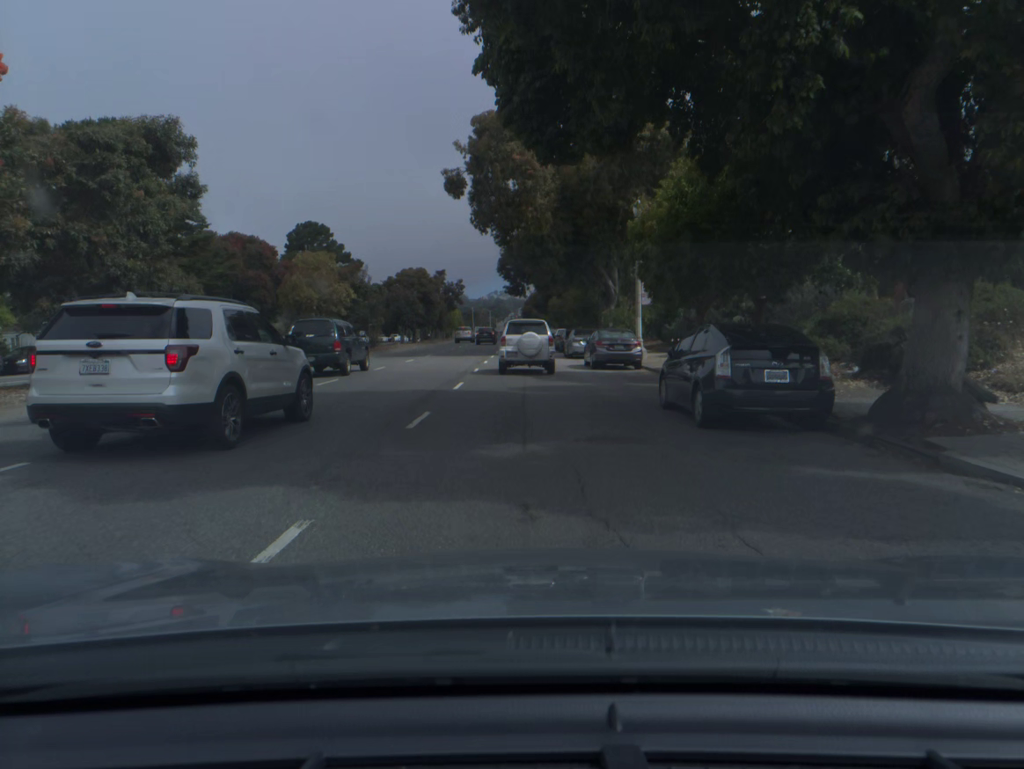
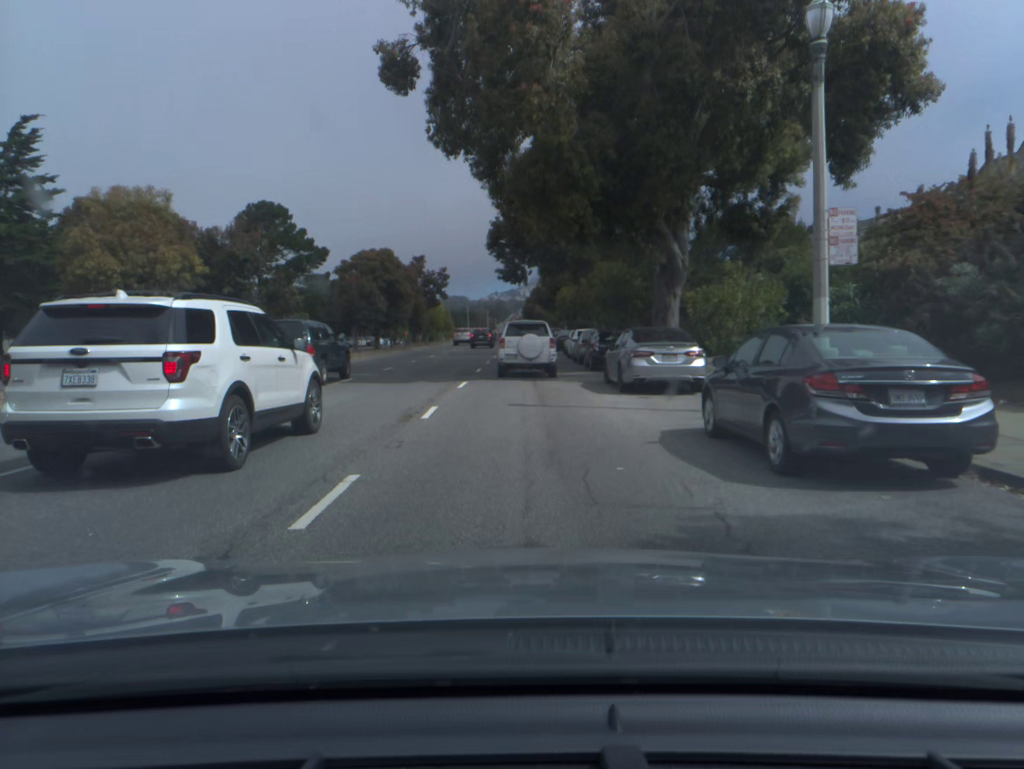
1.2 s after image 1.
(0.0, +20.3) m; 0°
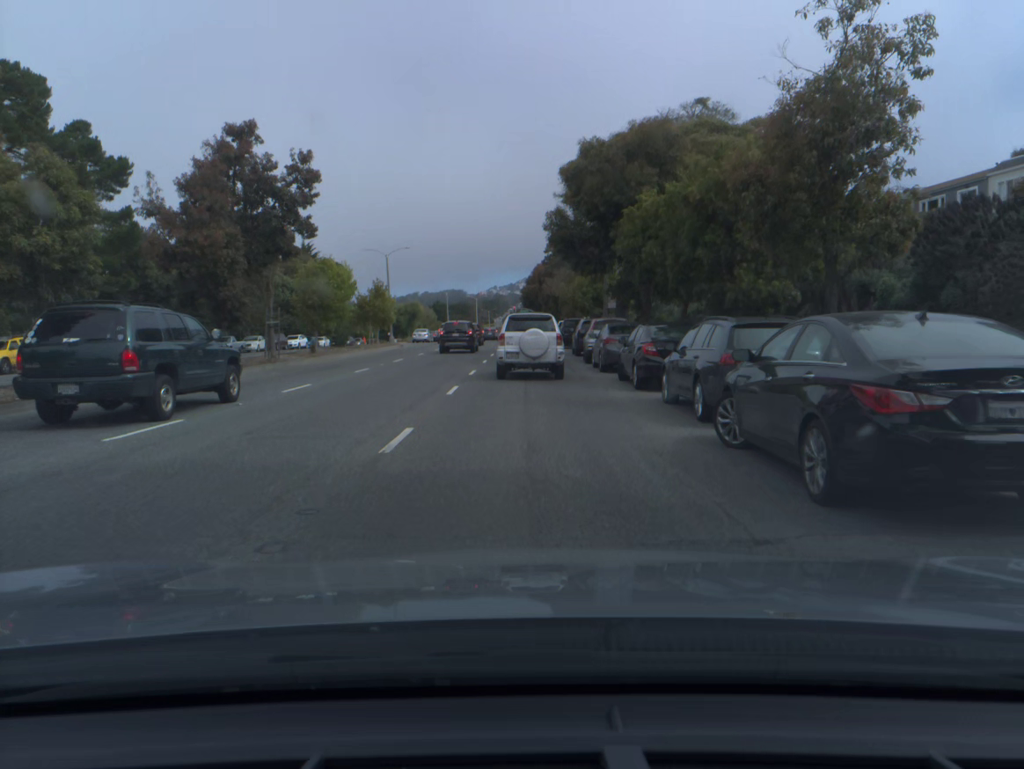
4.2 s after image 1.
(-0.1, +48.5) m; 0°
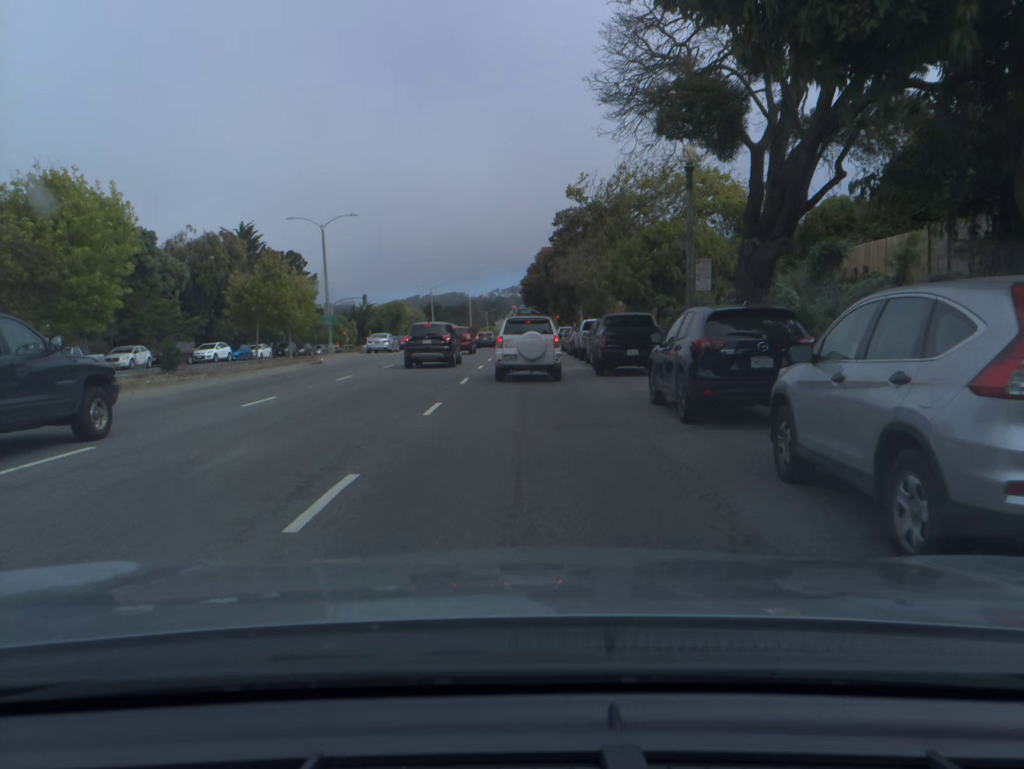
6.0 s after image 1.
(+0.2, +24.4) m; 0°
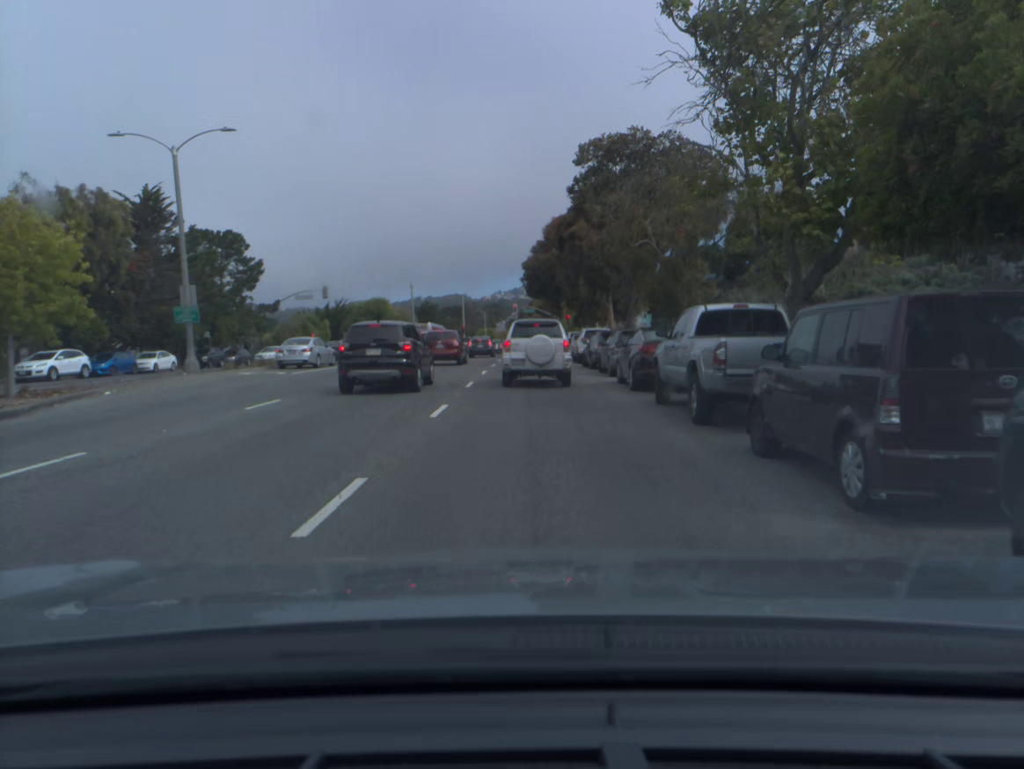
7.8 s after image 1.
(-0.1, +22.5) m; 0°
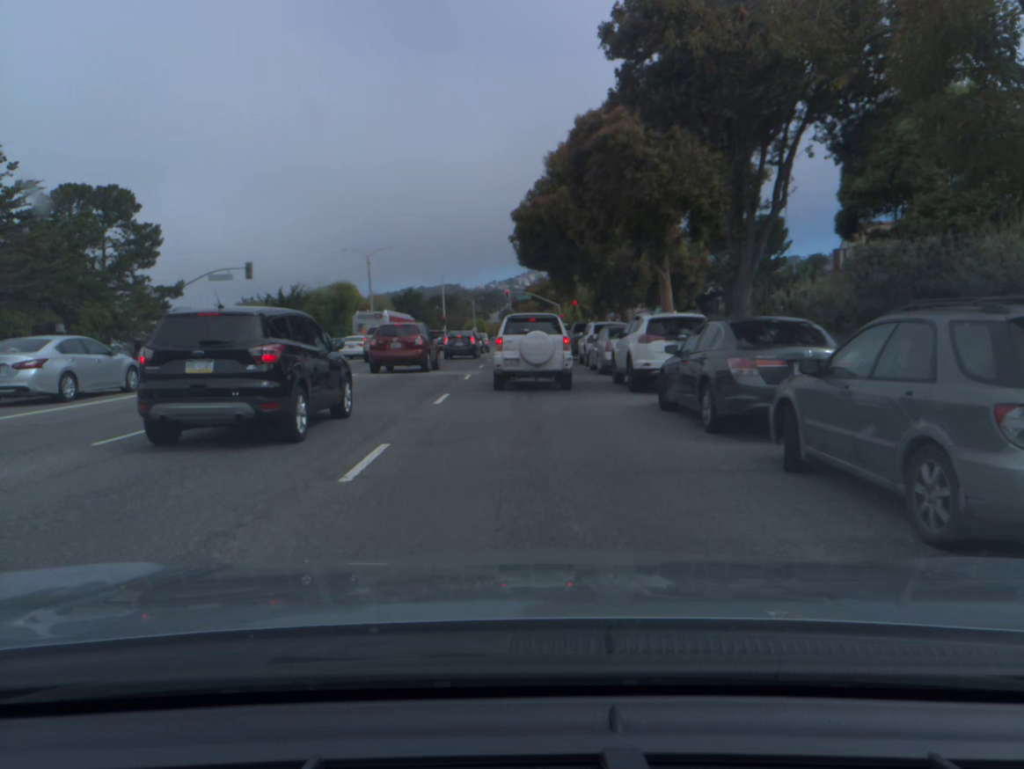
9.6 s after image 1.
(+0.1, +19.7) m; 0°
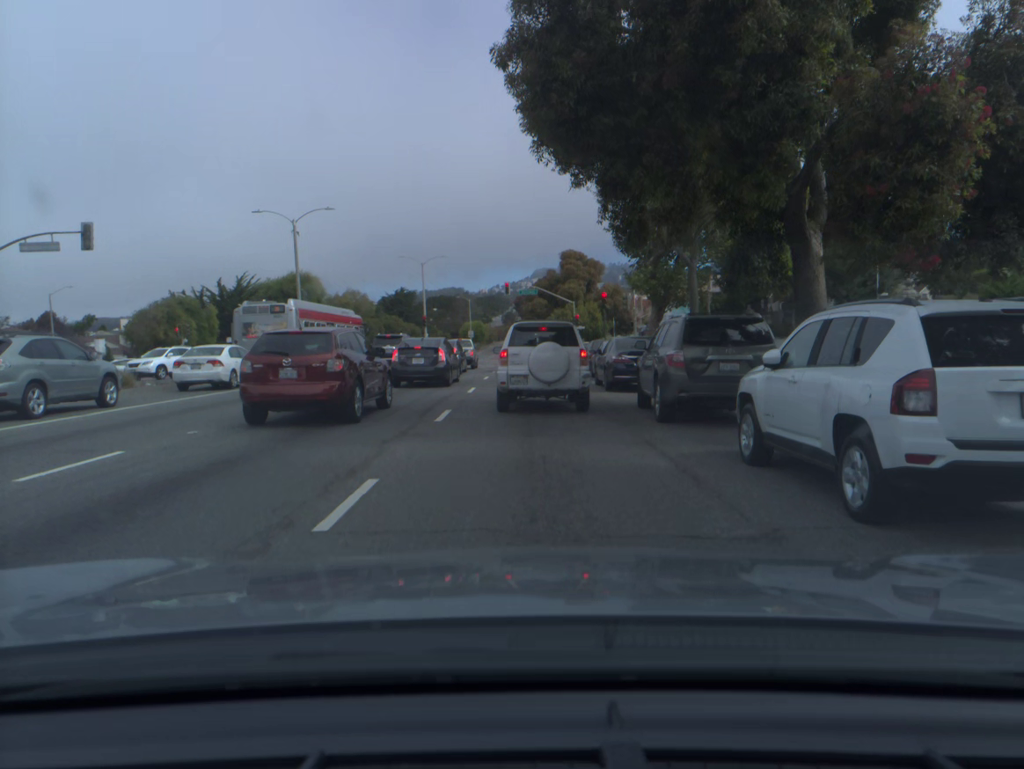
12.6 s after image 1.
(-0.1, +23.8) m; 0°
